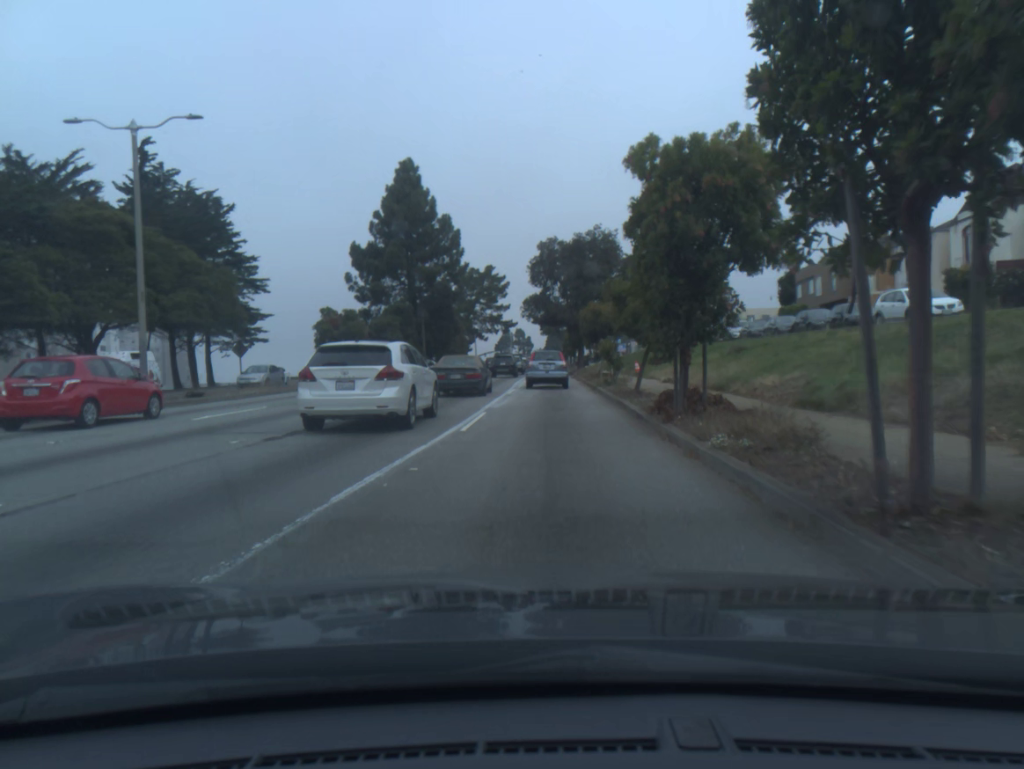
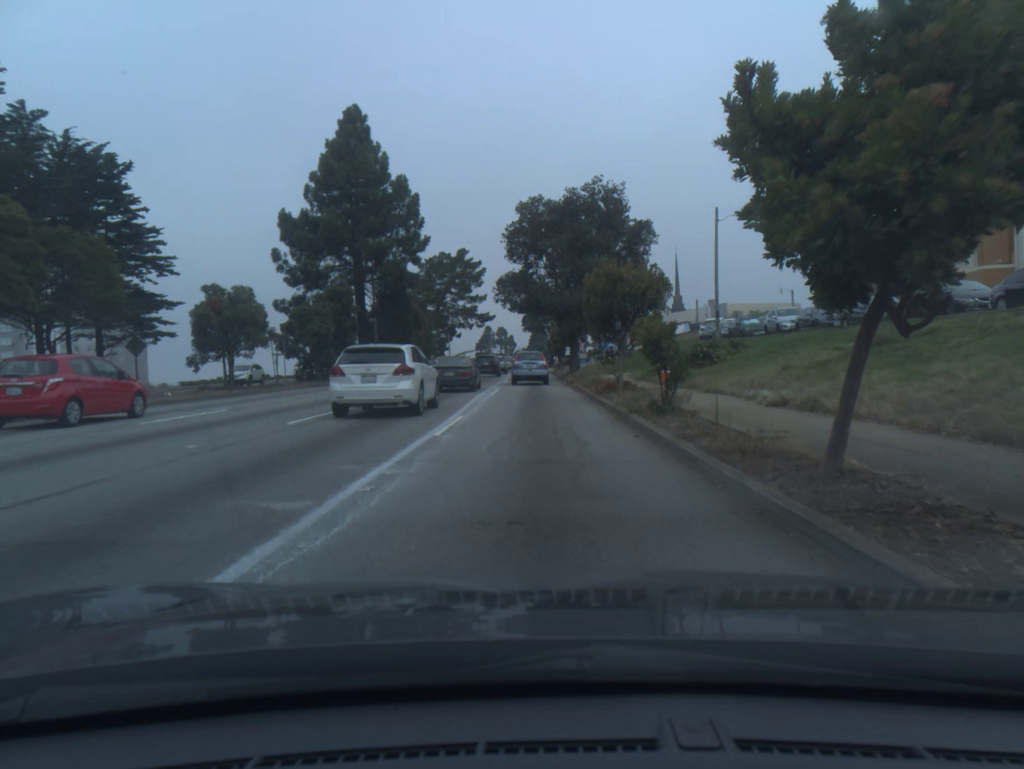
(+0.1, +15.8) m; +1°
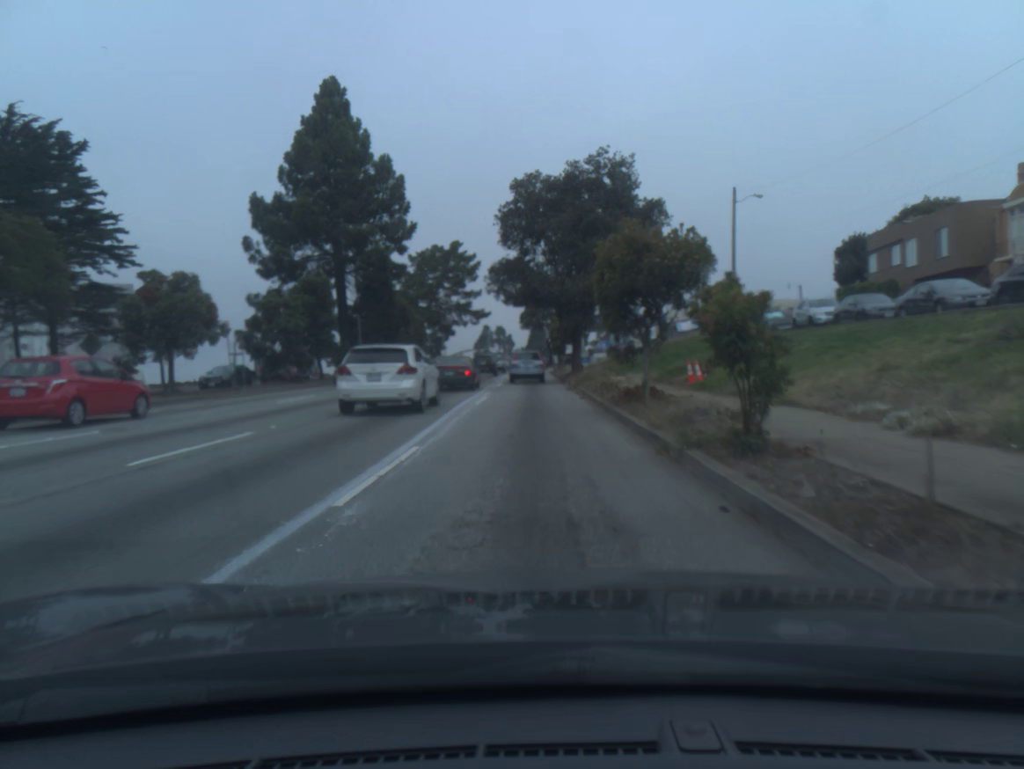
(0.0, +5.9) m; 0°
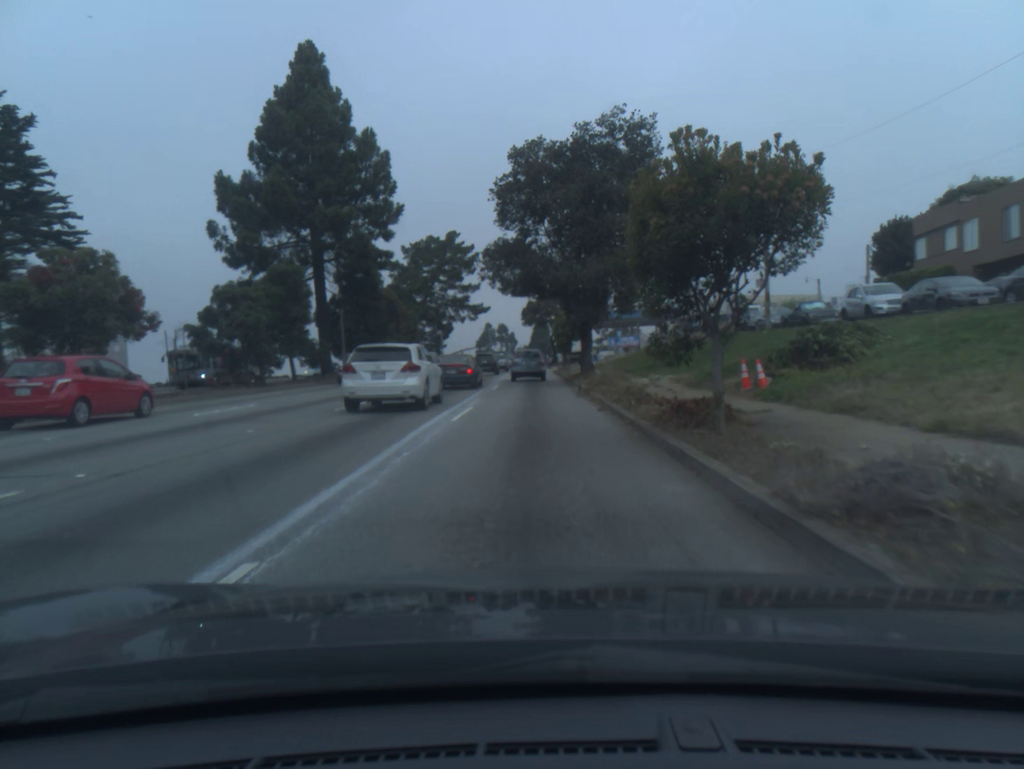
(0.0, +6.2) m; -1°
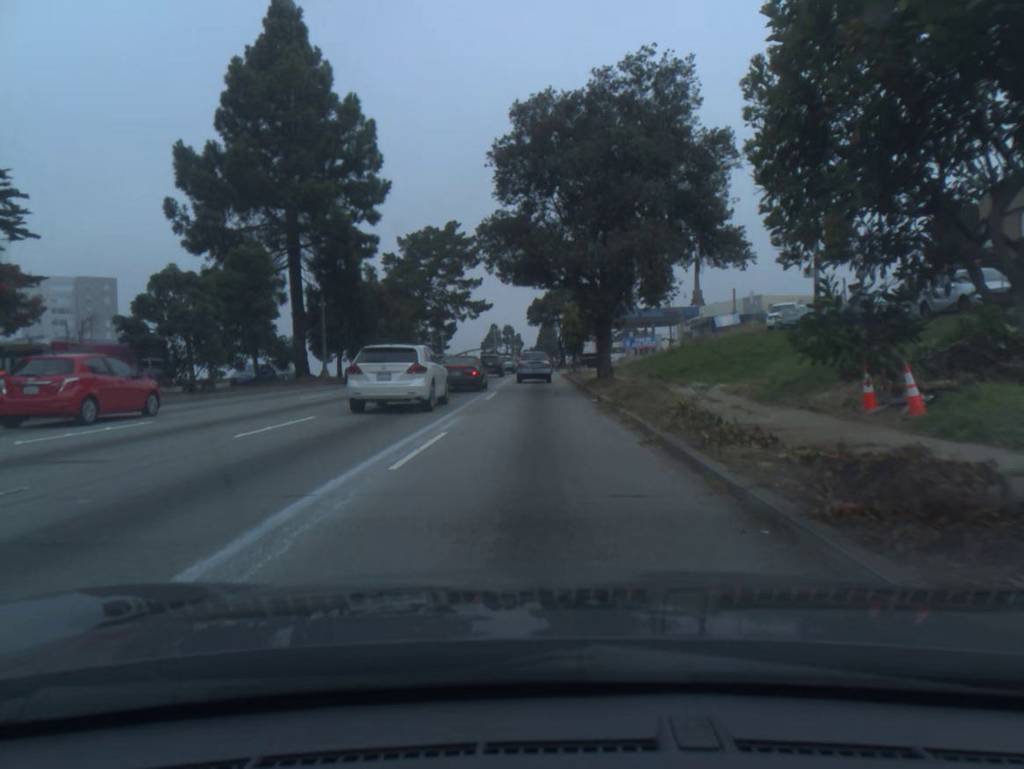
(0.0, +6.5) m; 0°
